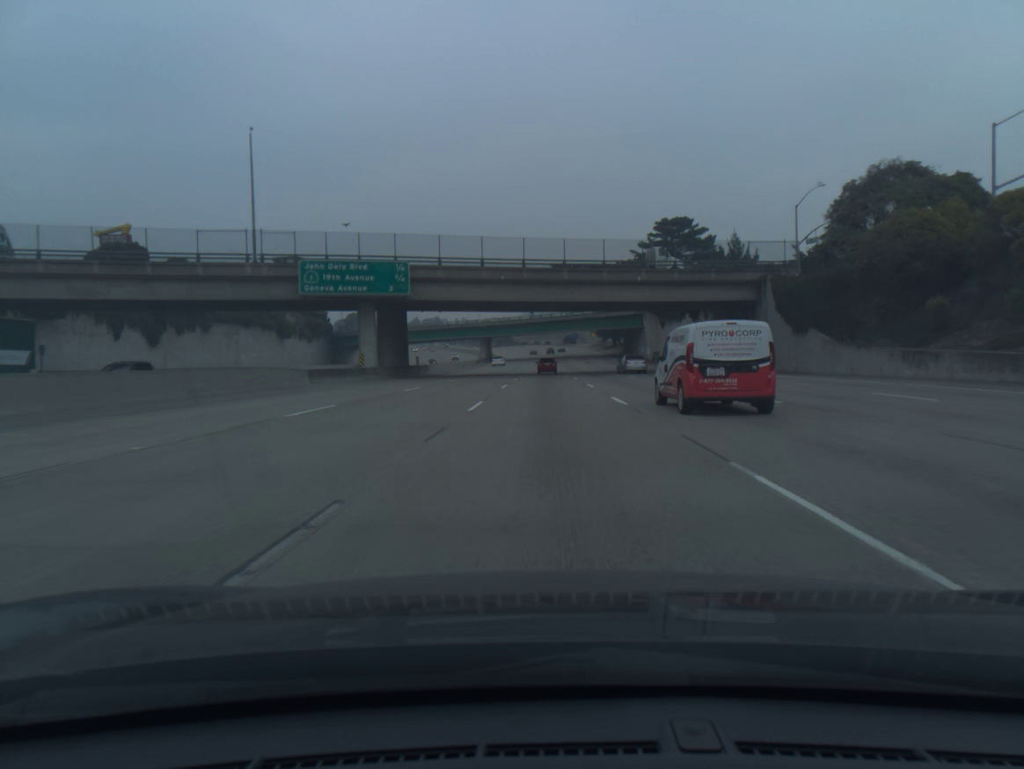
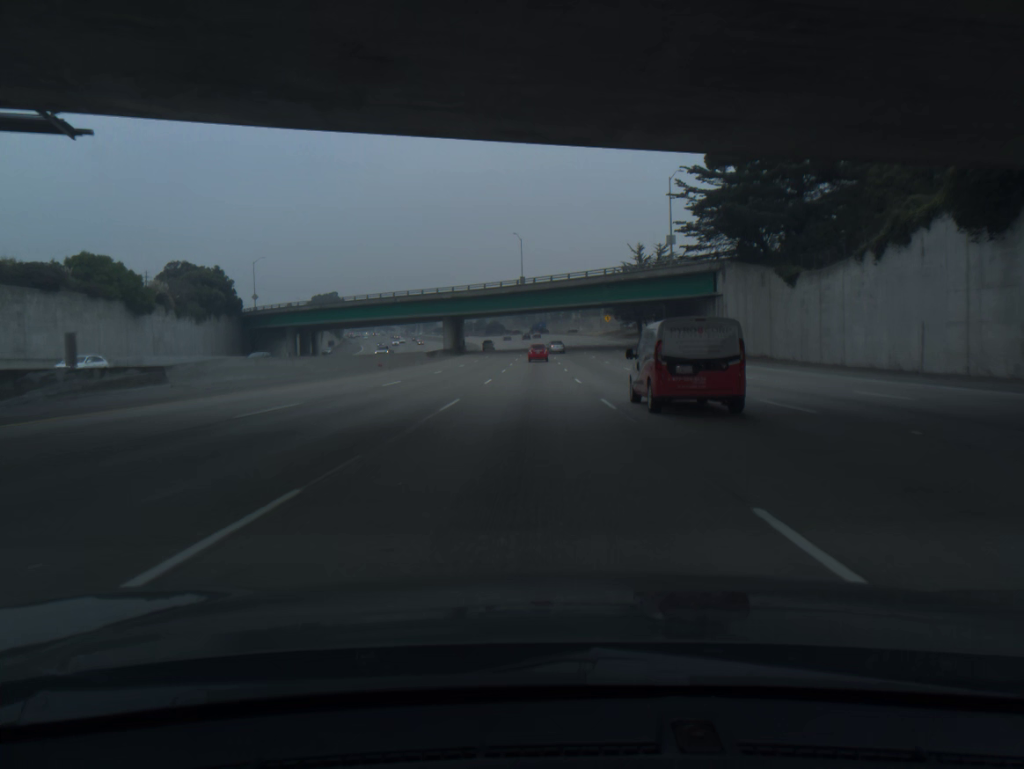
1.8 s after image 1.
(+0.5, +58.2) m; 0°
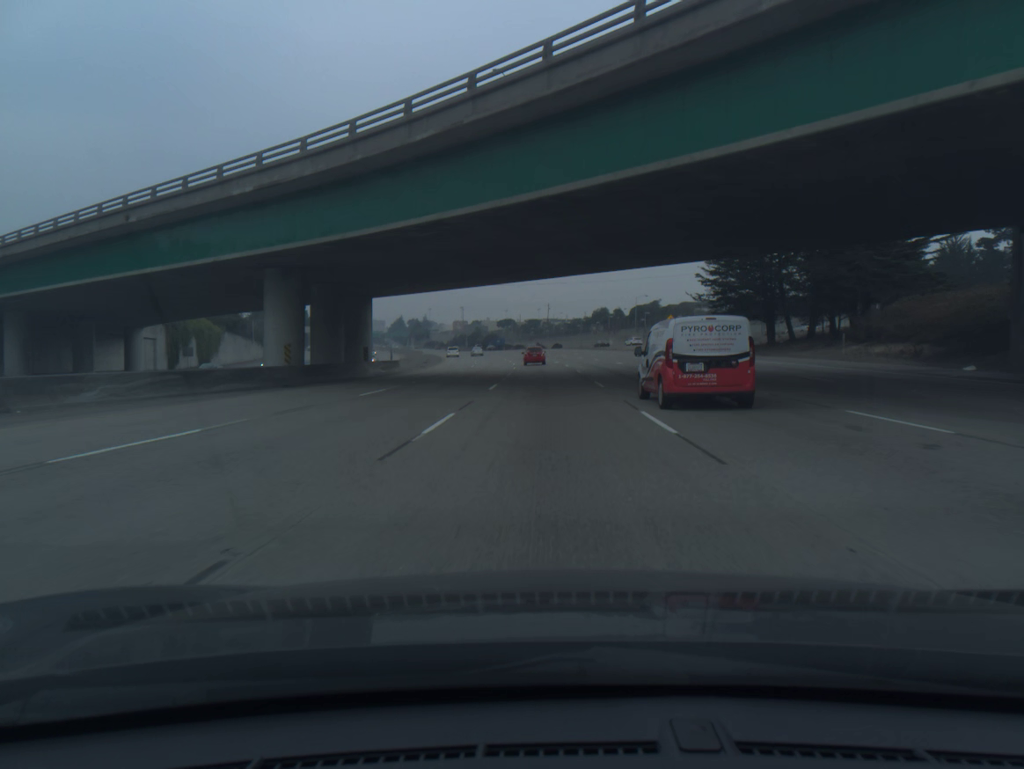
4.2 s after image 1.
(-0.7, +76.8) m; -1°
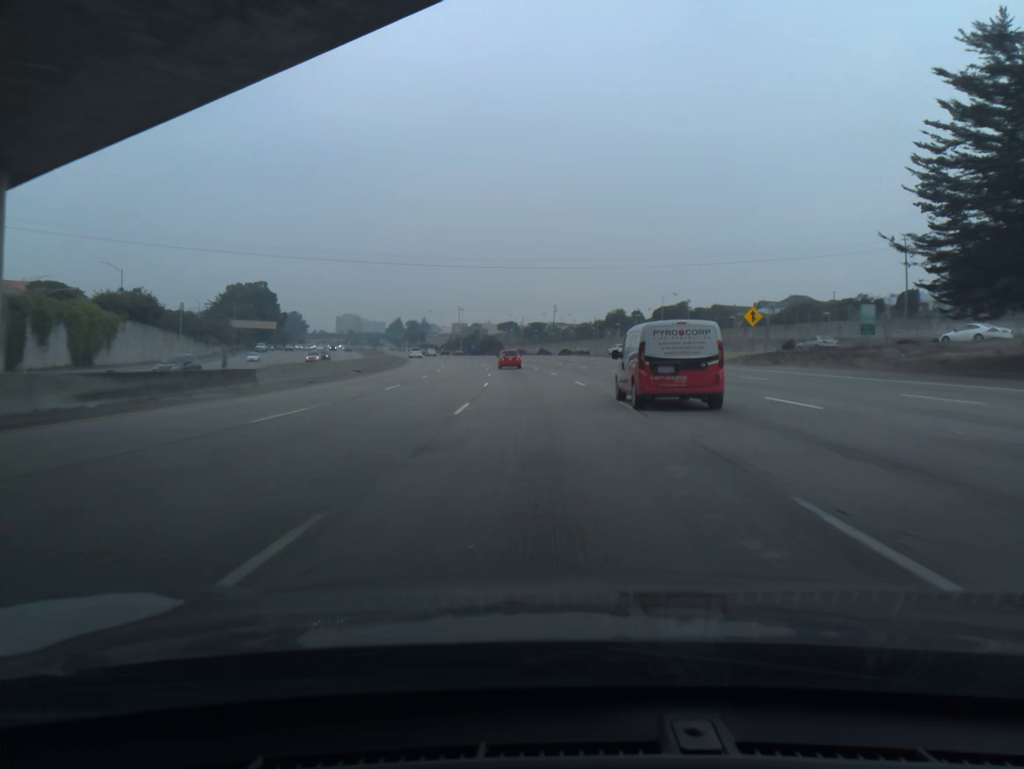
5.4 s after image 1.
(0.0, +37.6) m; 0°
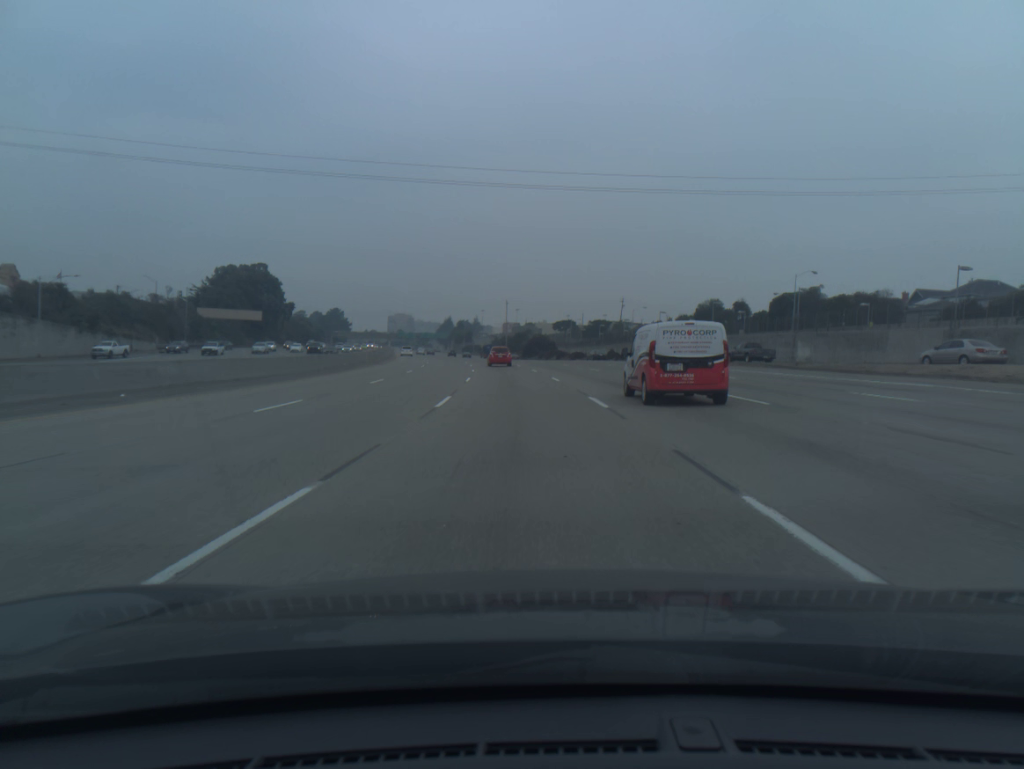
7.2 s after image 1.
(-1.6, +55.5) m; -4°
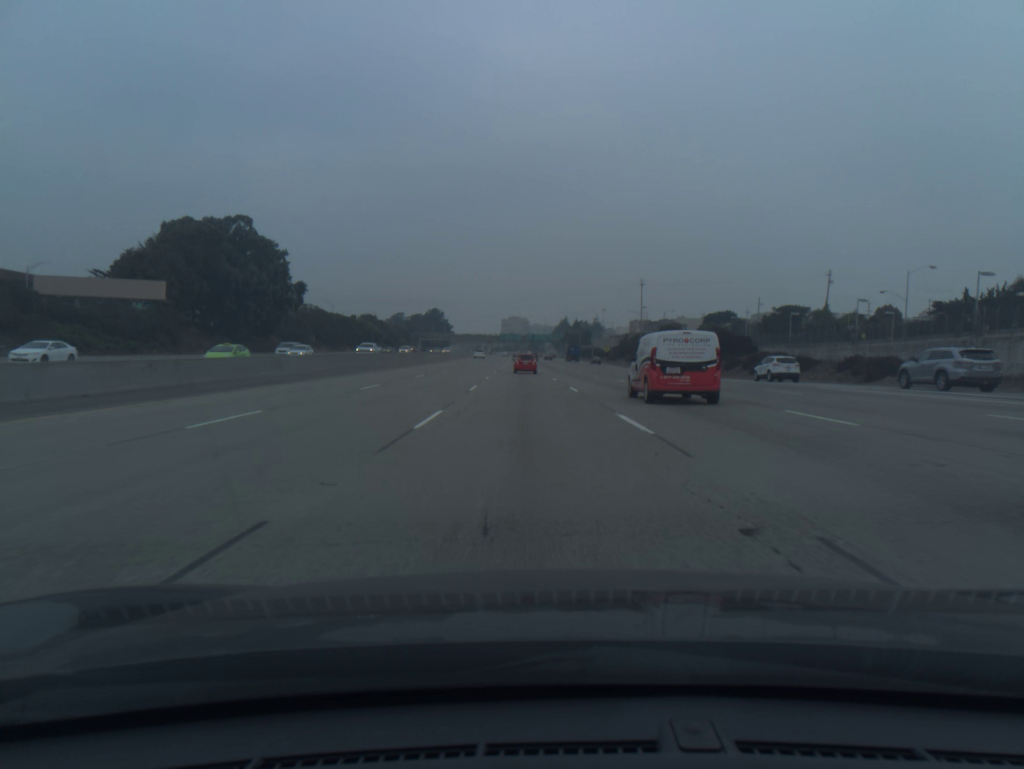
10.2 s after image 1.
(-7.2, +89.9) m; -9°
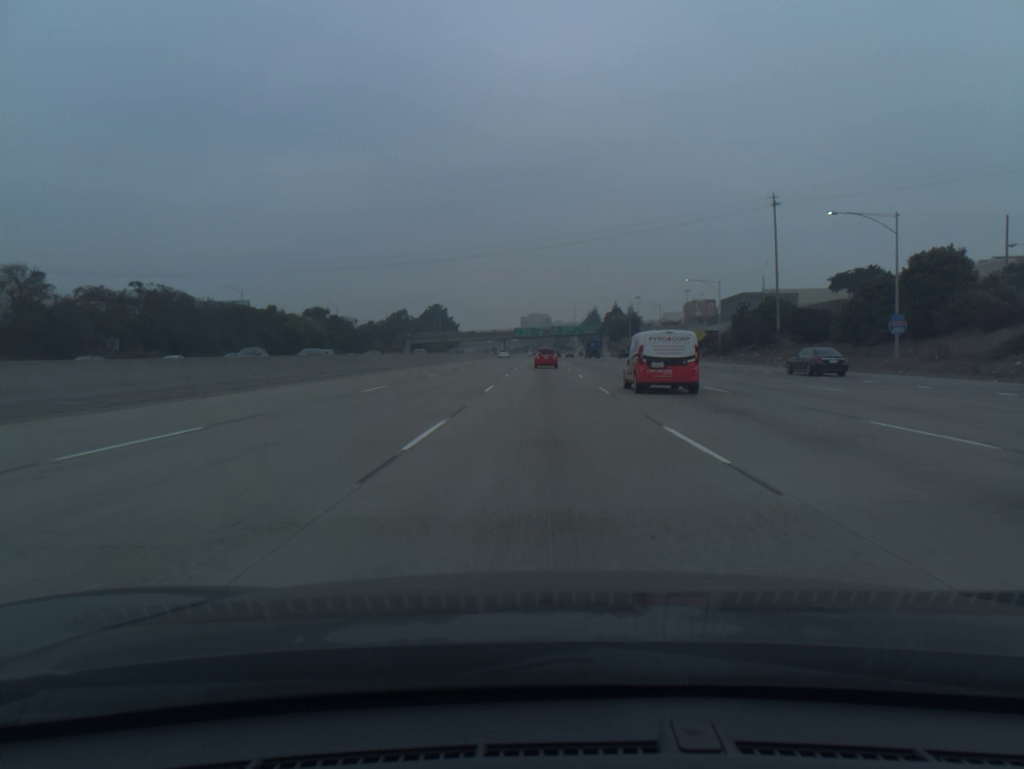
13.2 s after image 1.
(-2.8, +88.9) m; -2°
